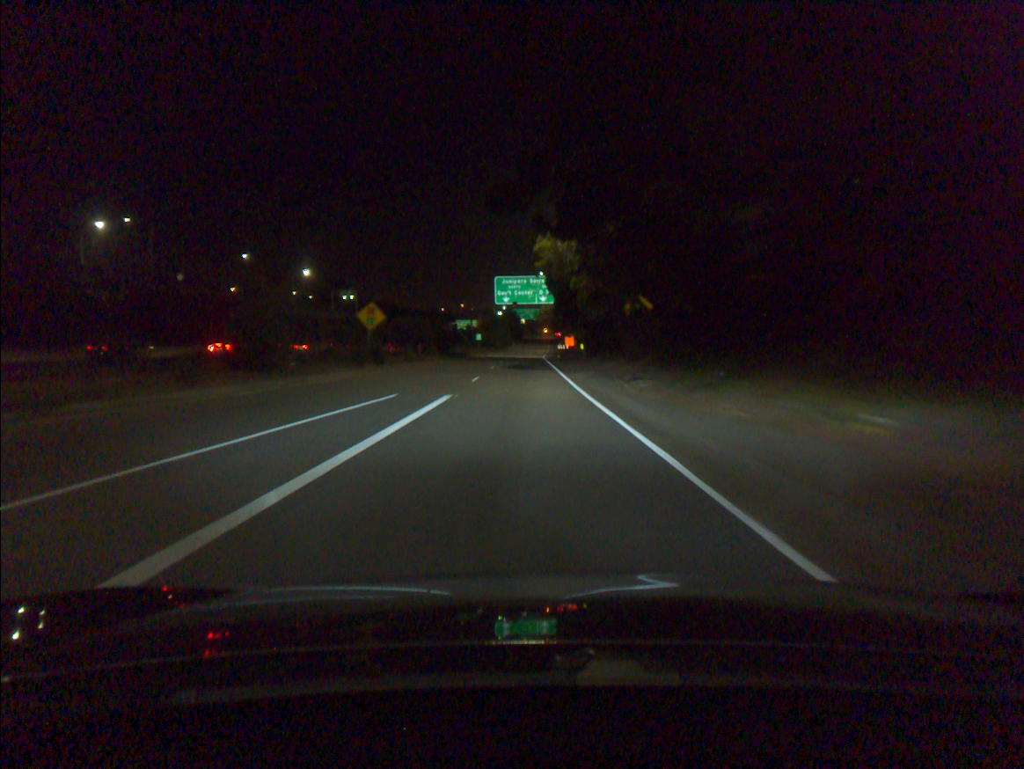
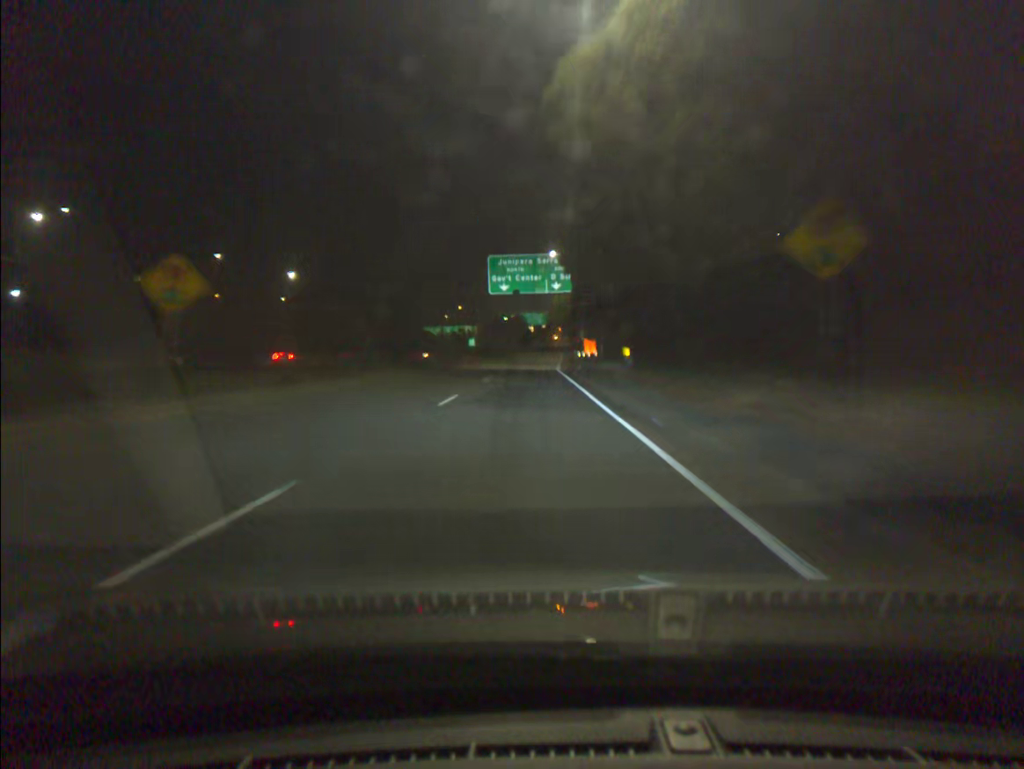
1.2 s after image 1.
(-0.1, +26.4) m; -1°
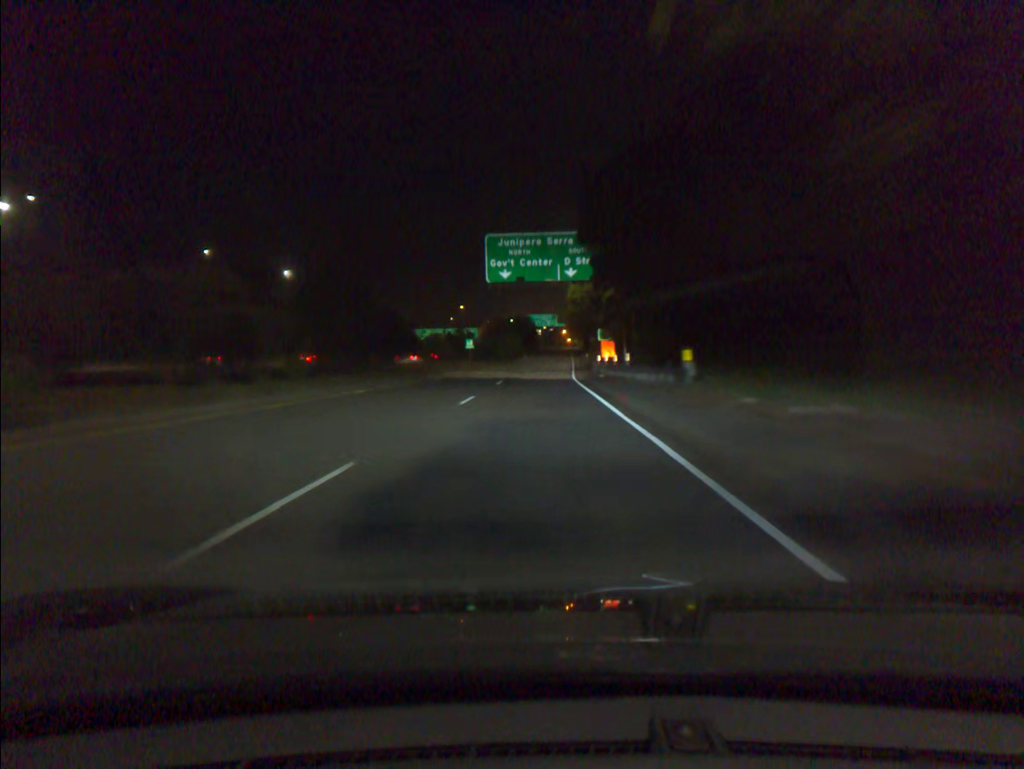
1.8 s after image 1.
(-0.1, +13.3) m; -1°
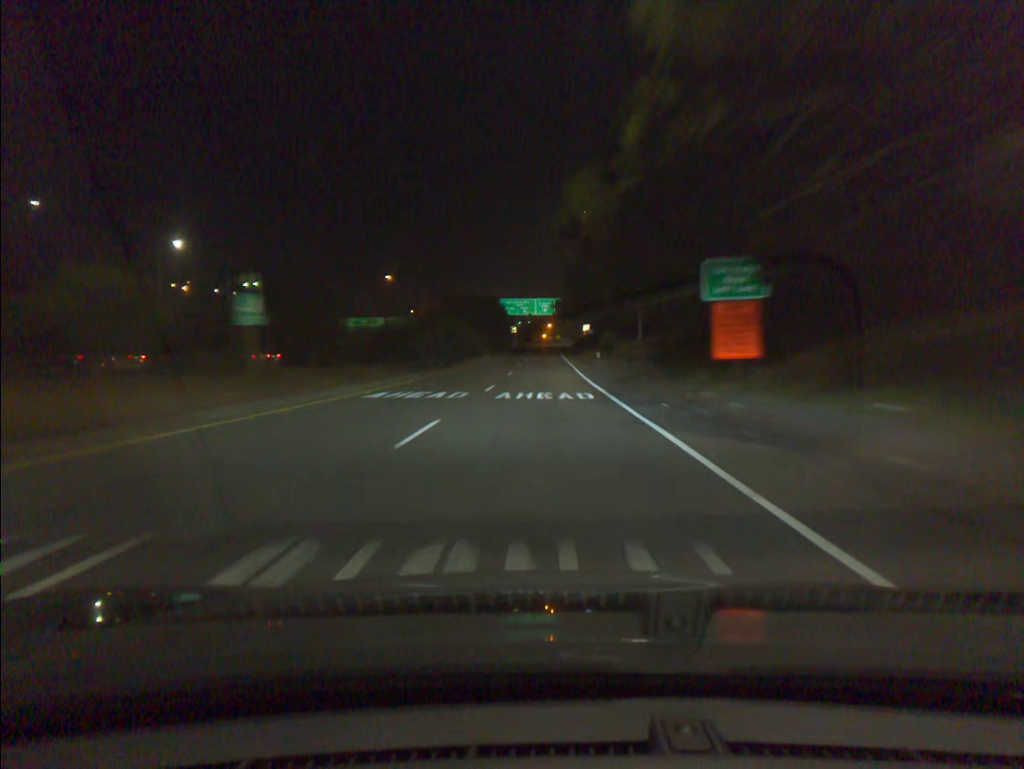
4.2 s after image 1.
(+0.8, +53.6) m; +2°
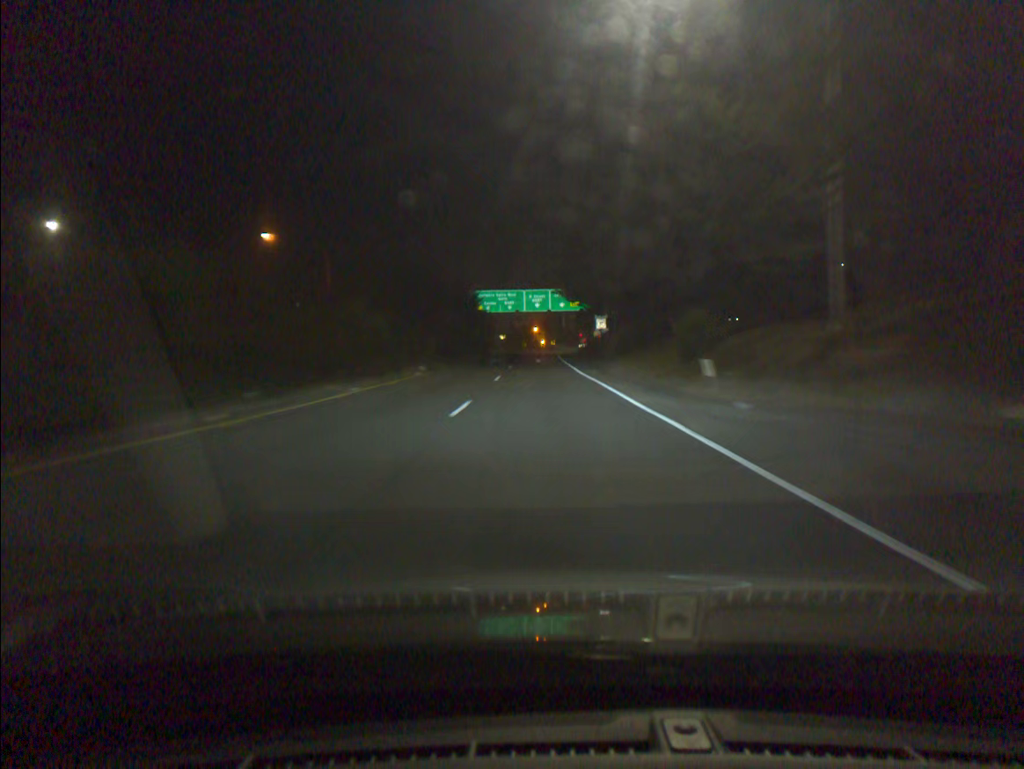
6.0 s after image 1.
(+0.2, +40.1) m; +1°
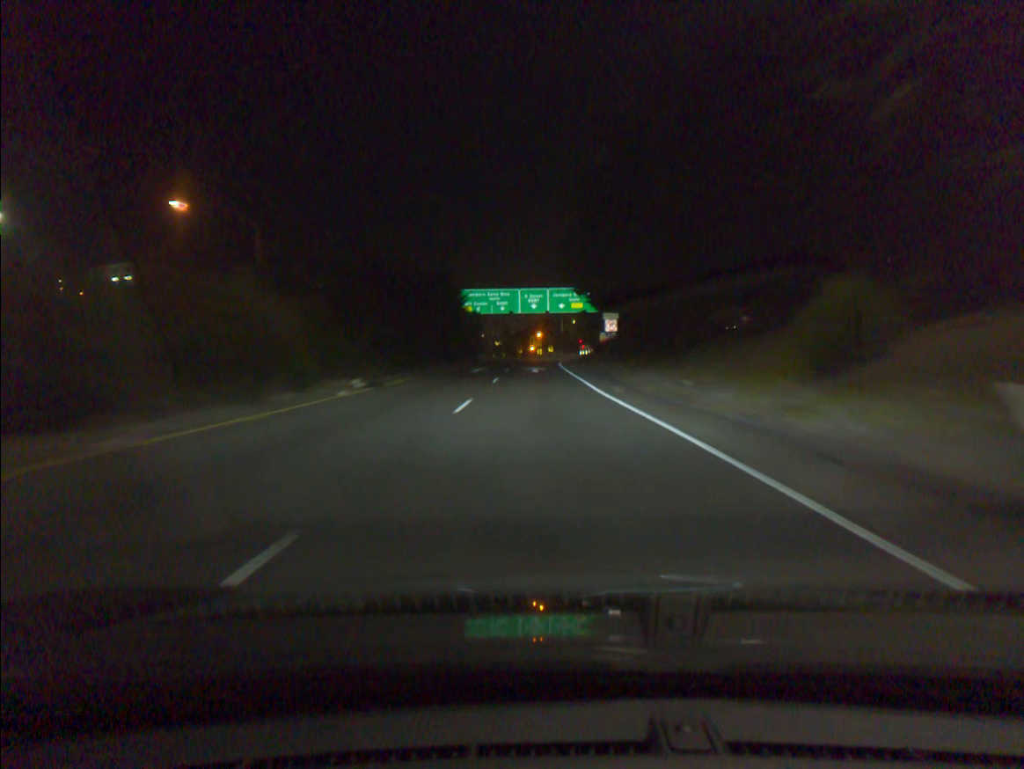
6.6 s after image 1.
(0.0, +13.3) m; 0°
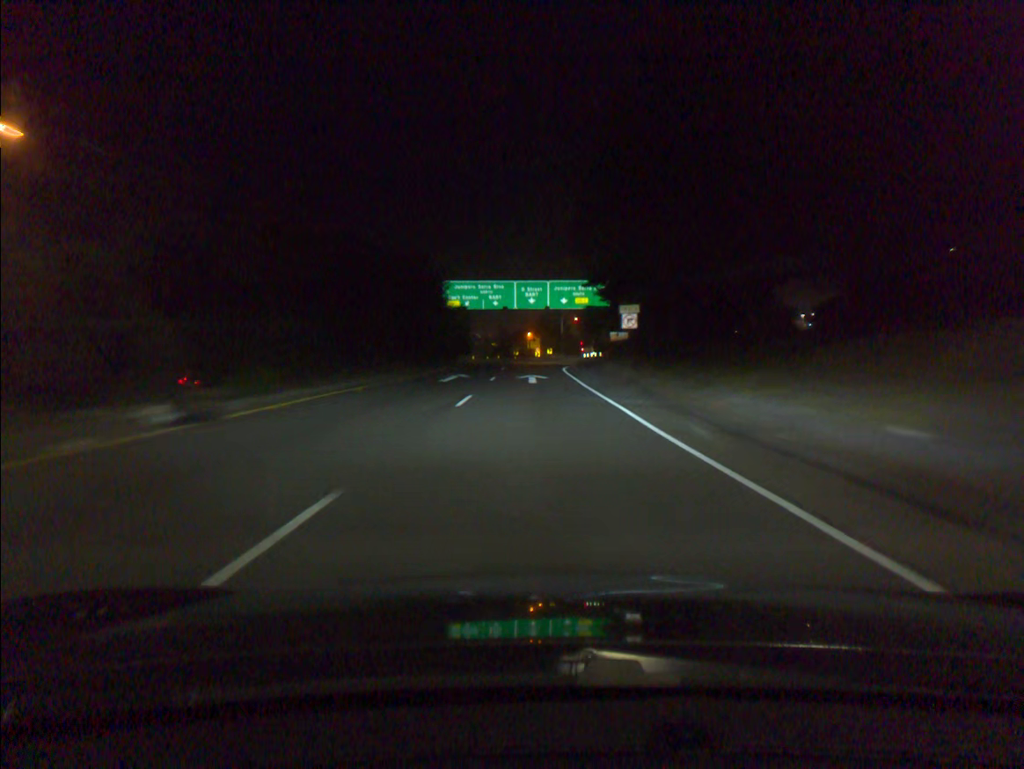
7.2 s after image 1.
(0.0, +13.2) m; 0°
